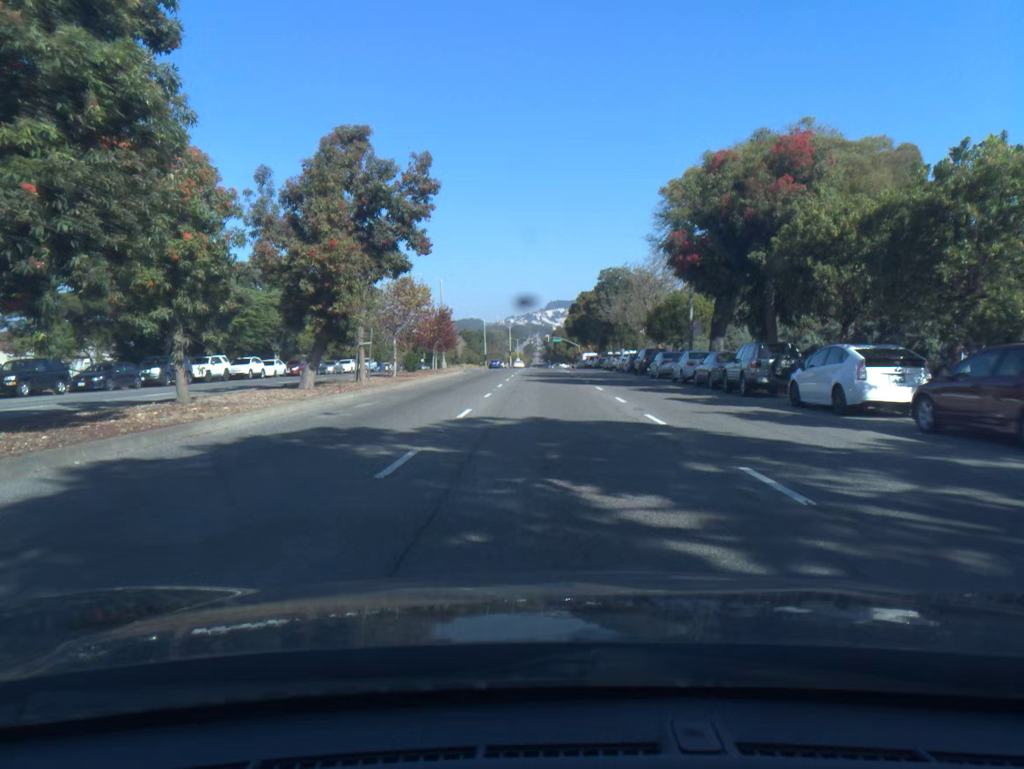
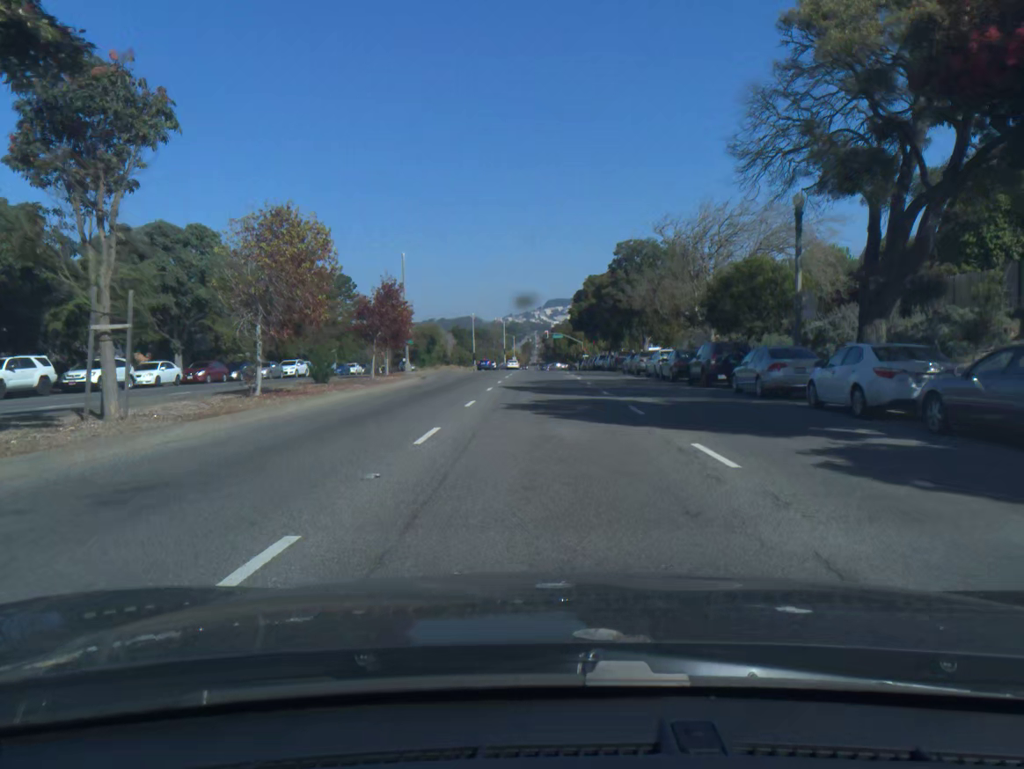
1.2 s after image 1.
(0.0, +19.1) m; 0°
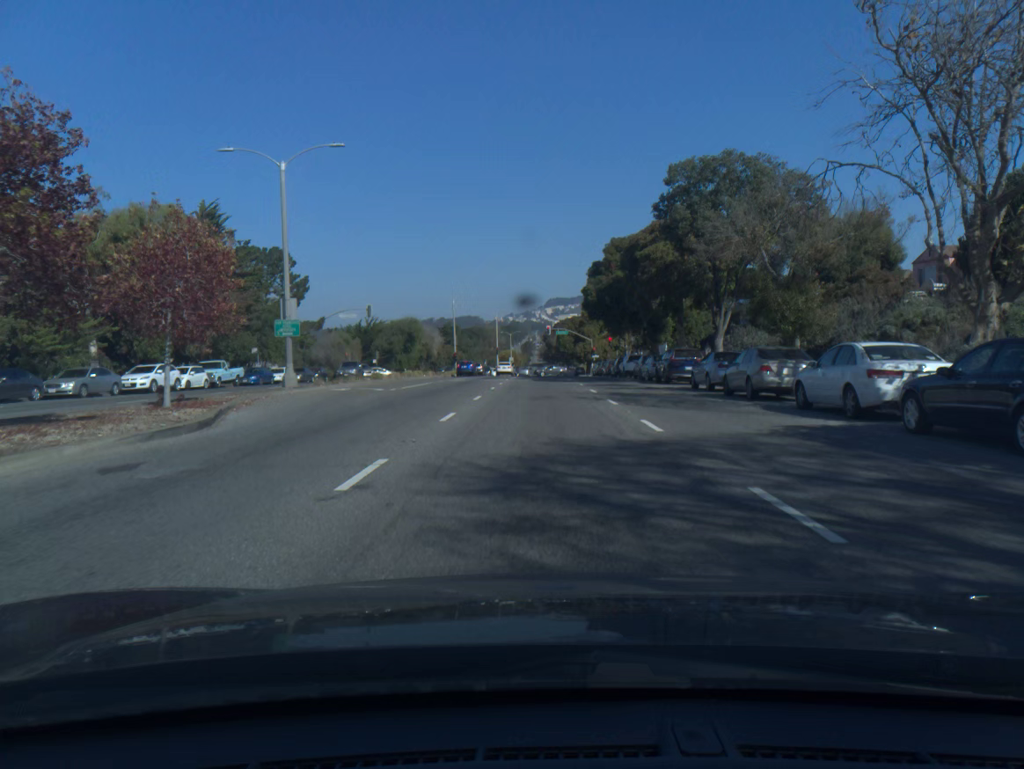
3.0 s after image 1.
(0.0, +25.7) m; 0°
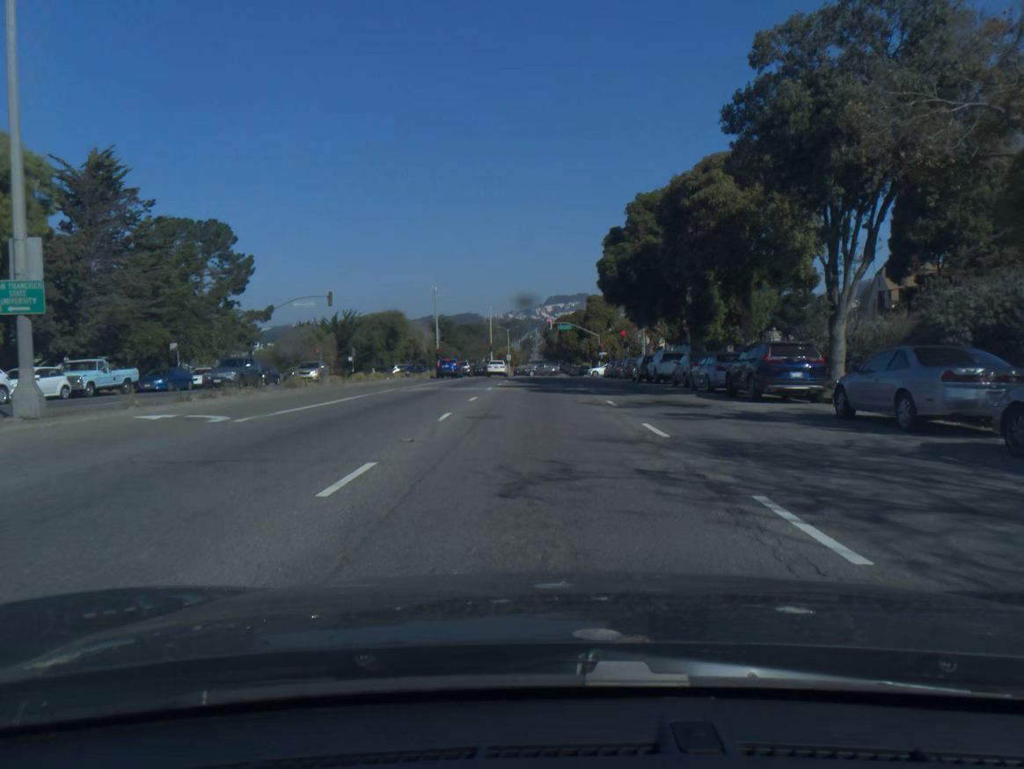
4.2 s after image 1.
(0.0, +15.1) m; 0°
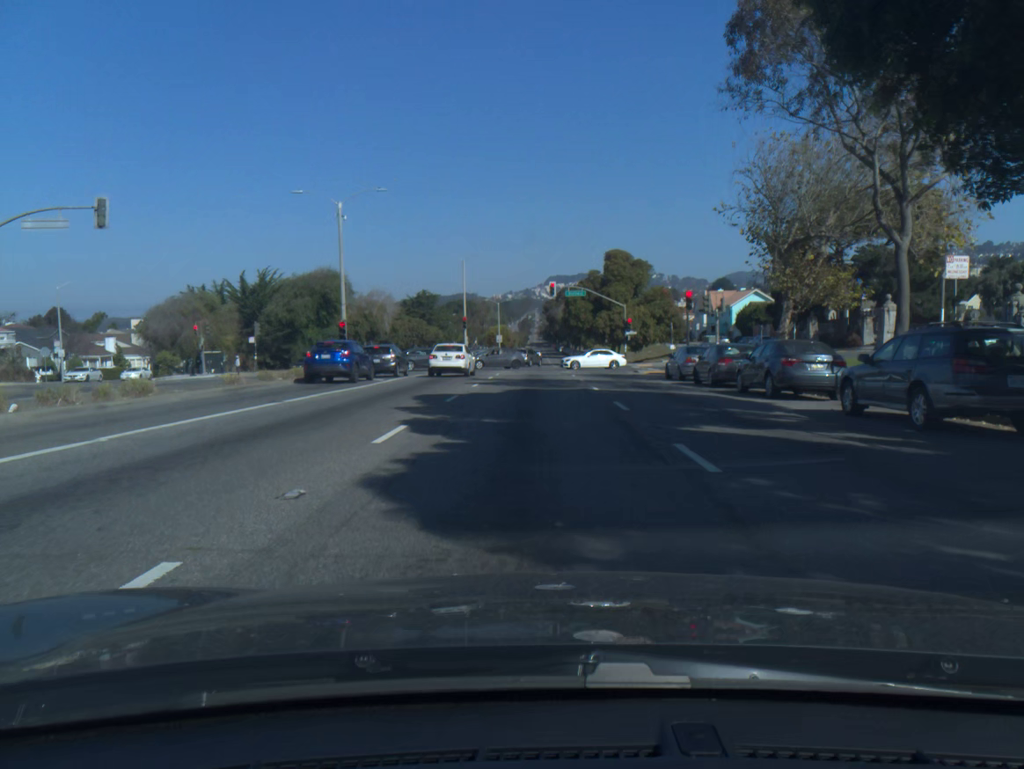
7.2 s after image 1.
(0.0, +33.9) m; 0°
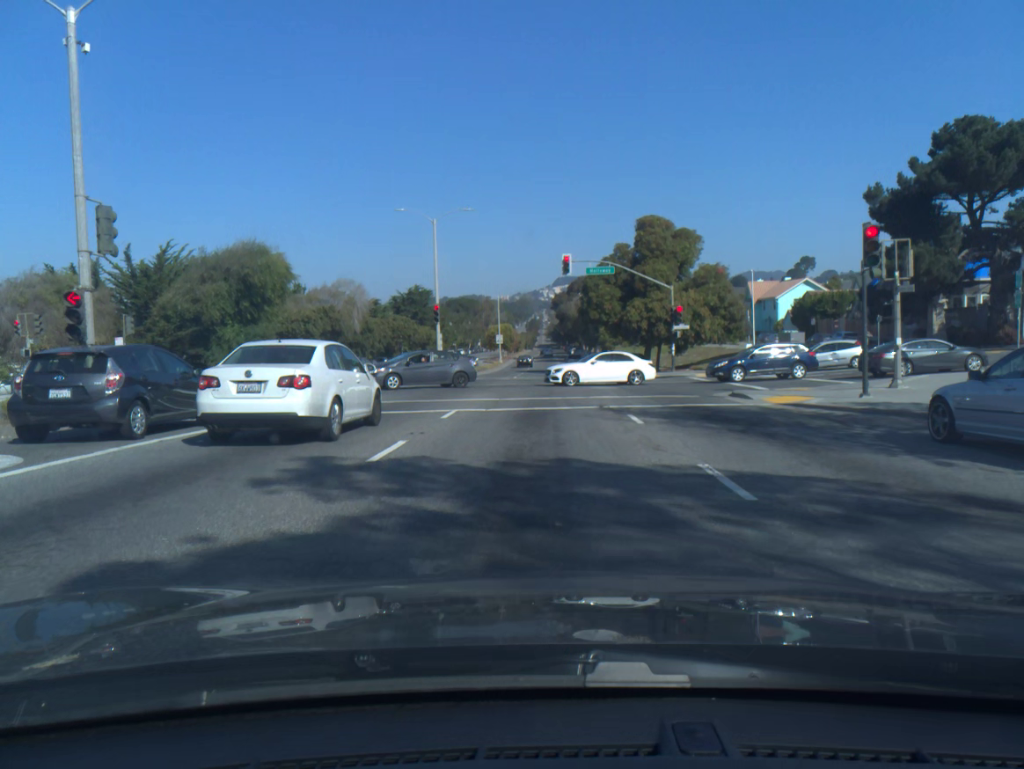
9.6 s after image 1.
(-0.2, +22.7) m; -1°
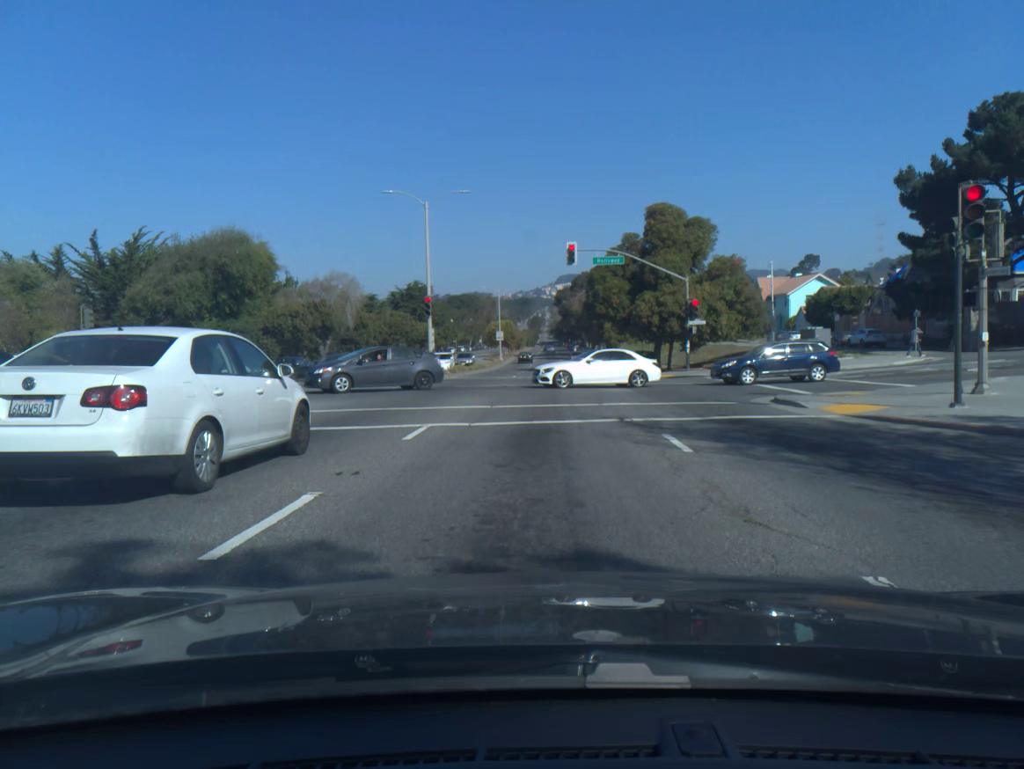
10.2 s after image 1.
(0.0, +4.4) m; 0°
